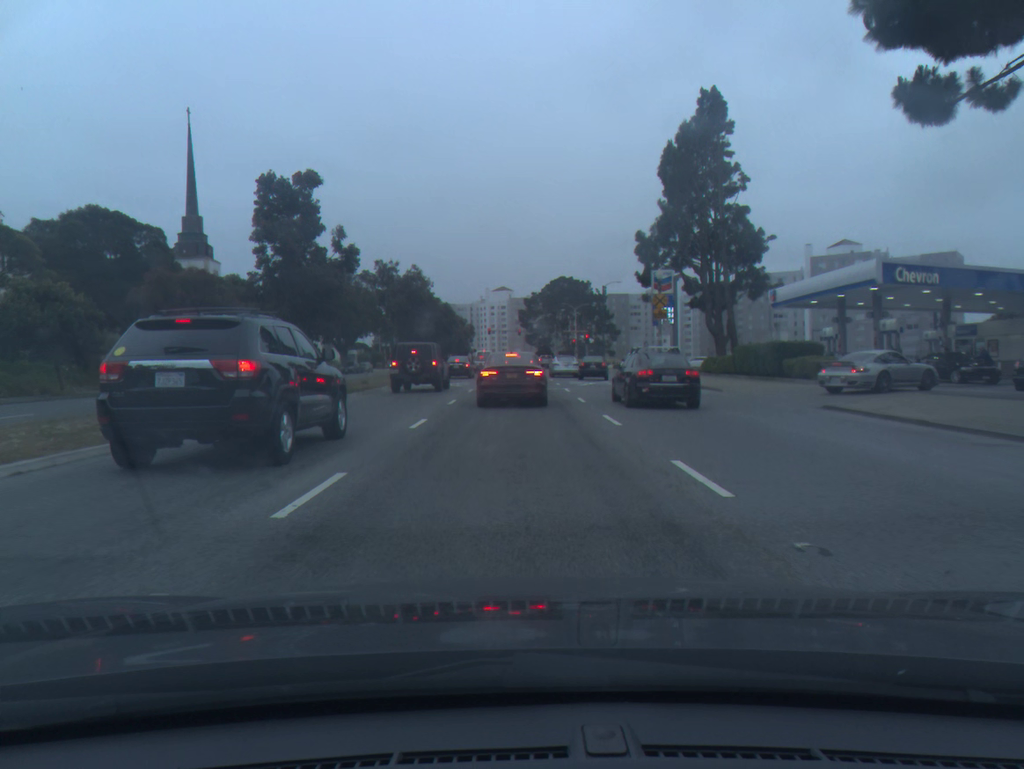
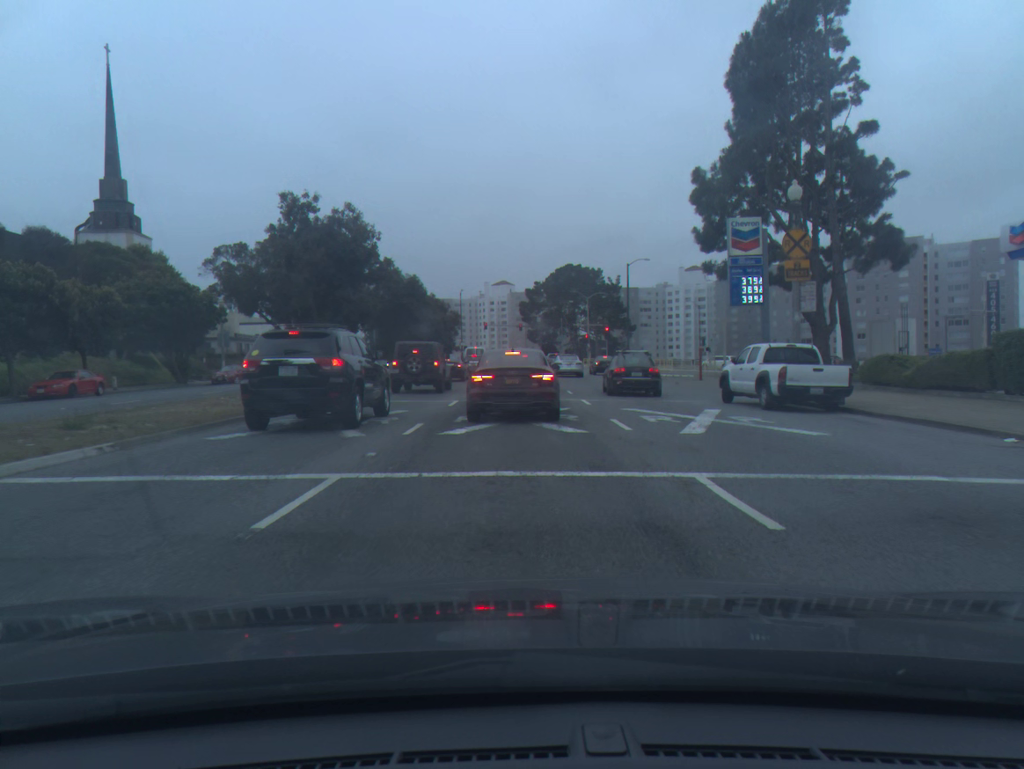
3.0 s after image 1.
(0.0, +23.2) m; 0°
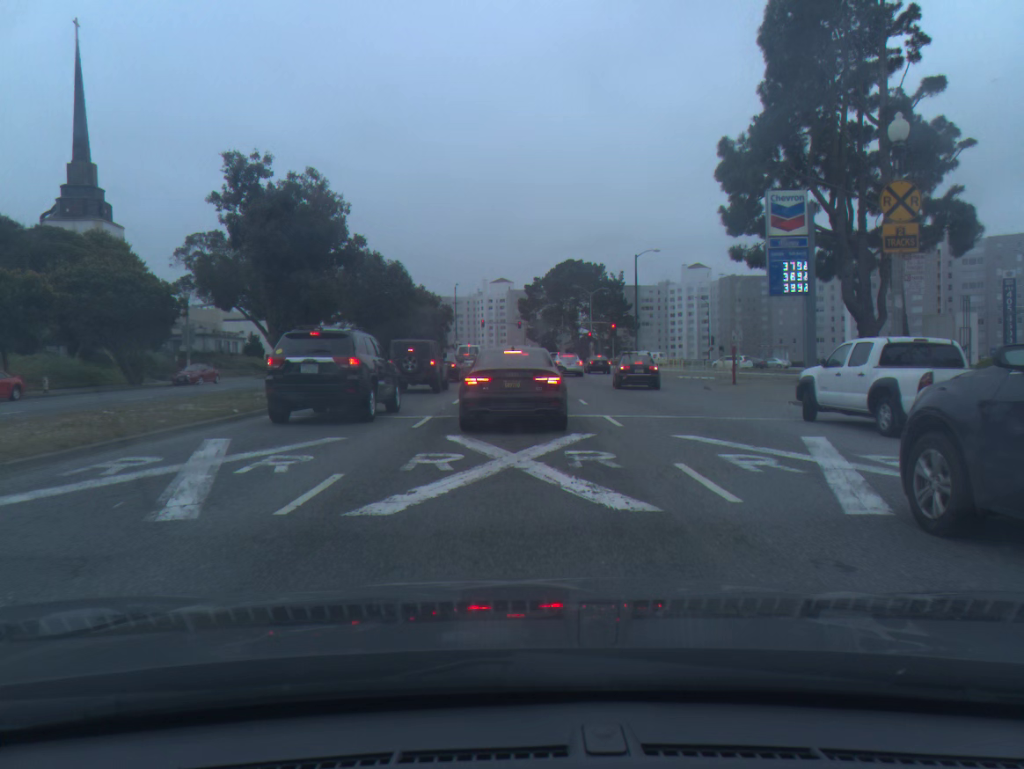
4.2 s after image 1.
(0.0, +6.5) m; 0°
